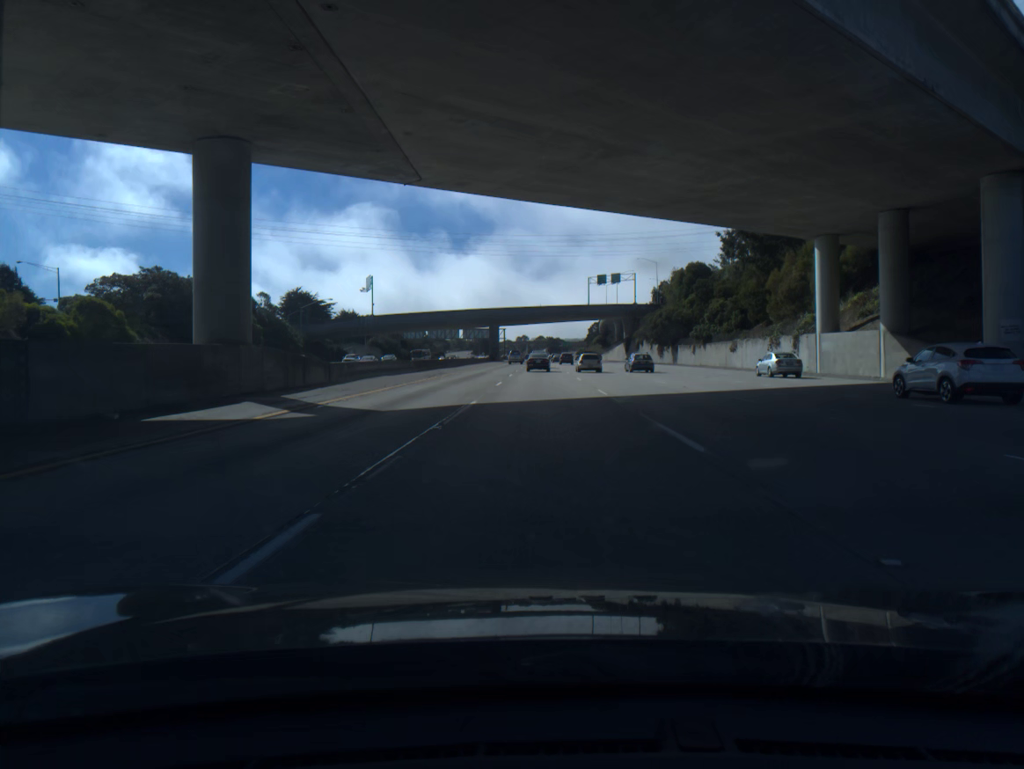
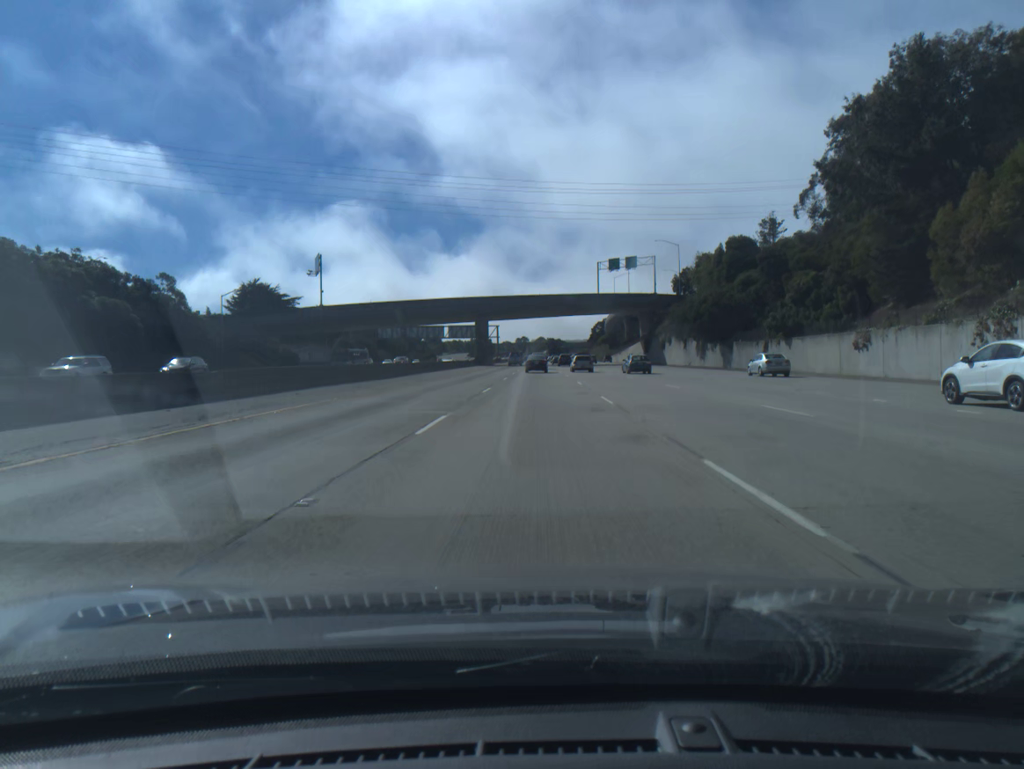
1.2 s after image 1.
(0.0, +33.7) m; 0°
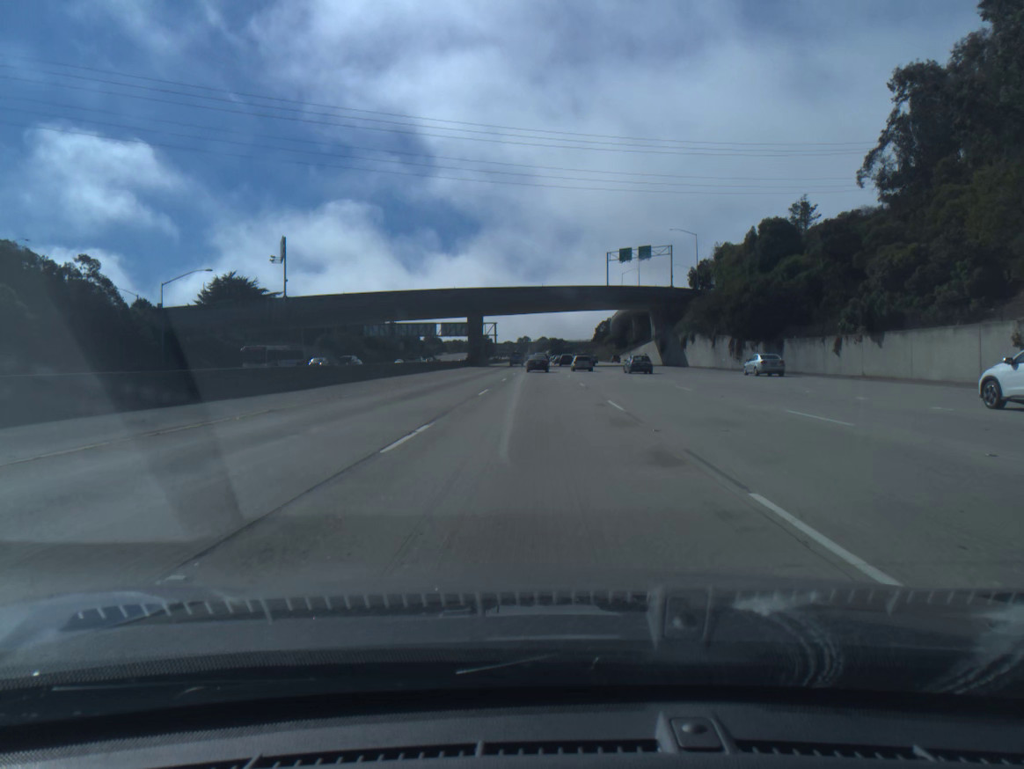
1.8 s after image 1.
(0.0, +16.9) m; 0°
